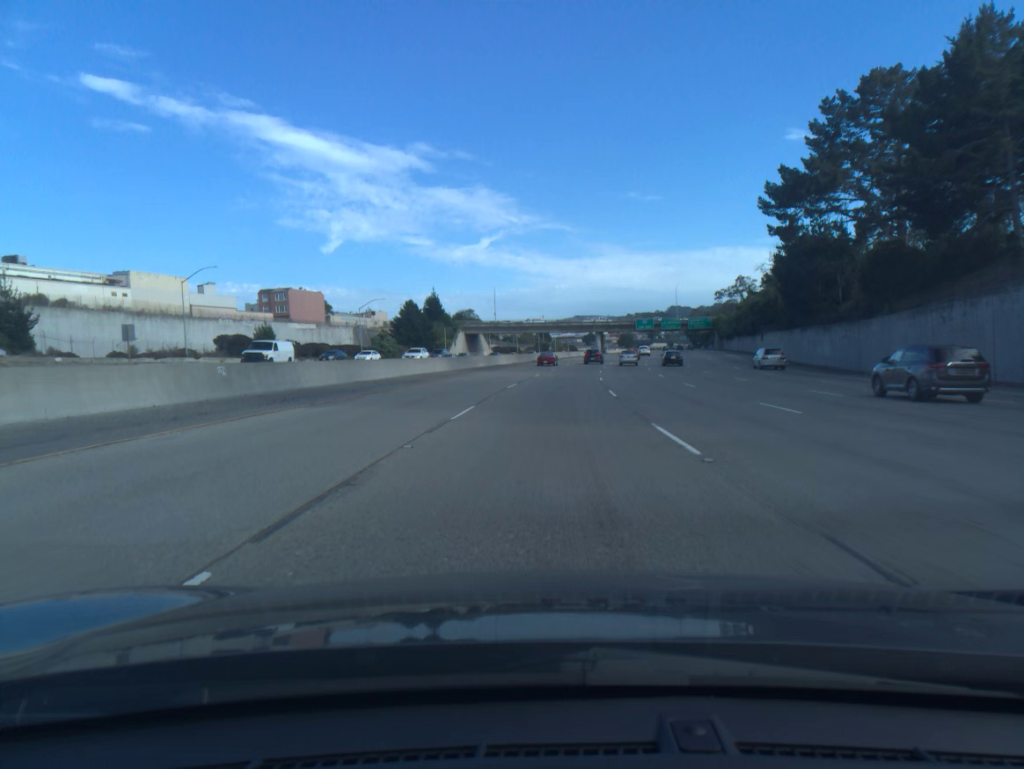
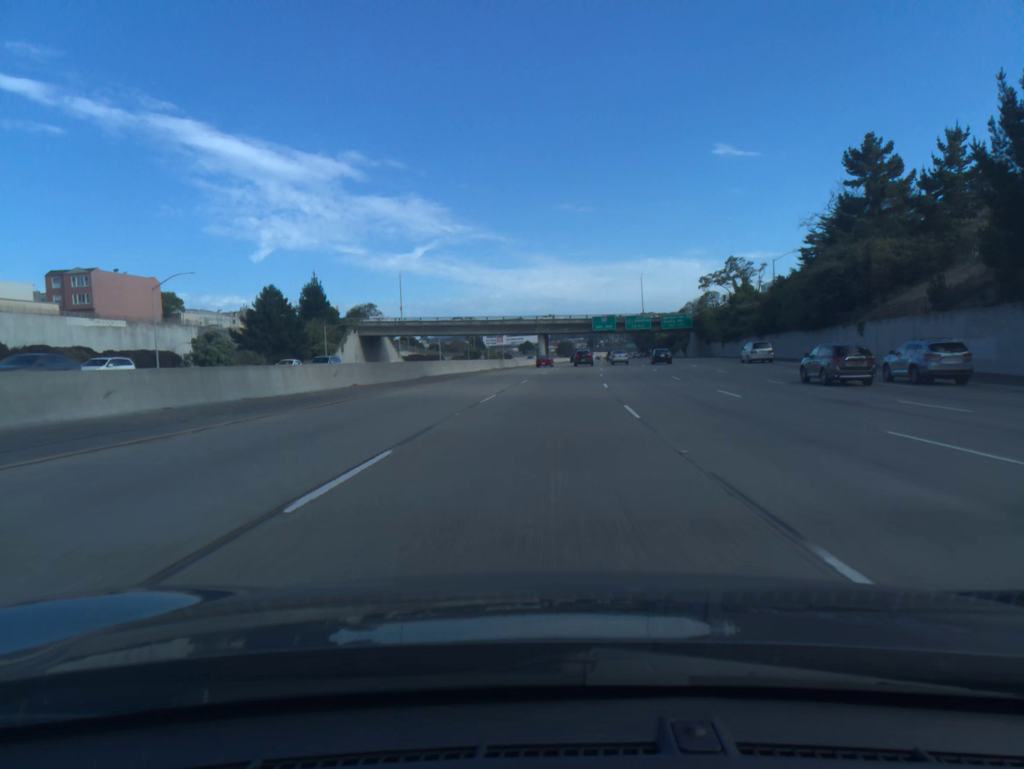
(+2.3, +52.5) m; +5°
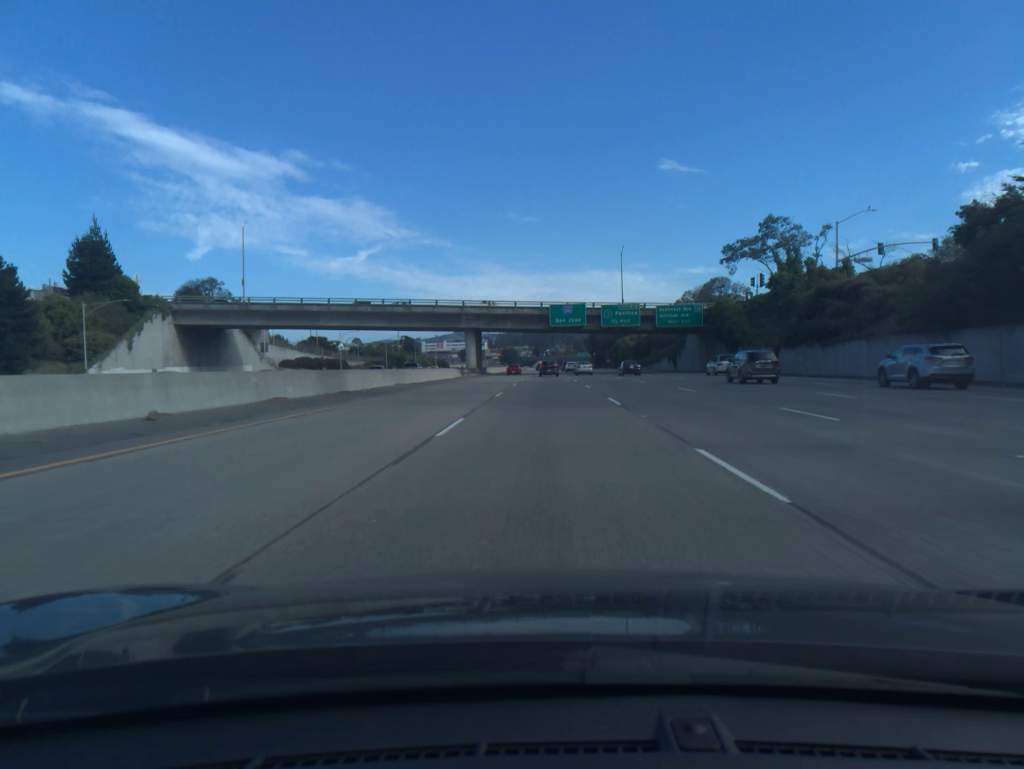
(+2.0, +52.6) m; +4°
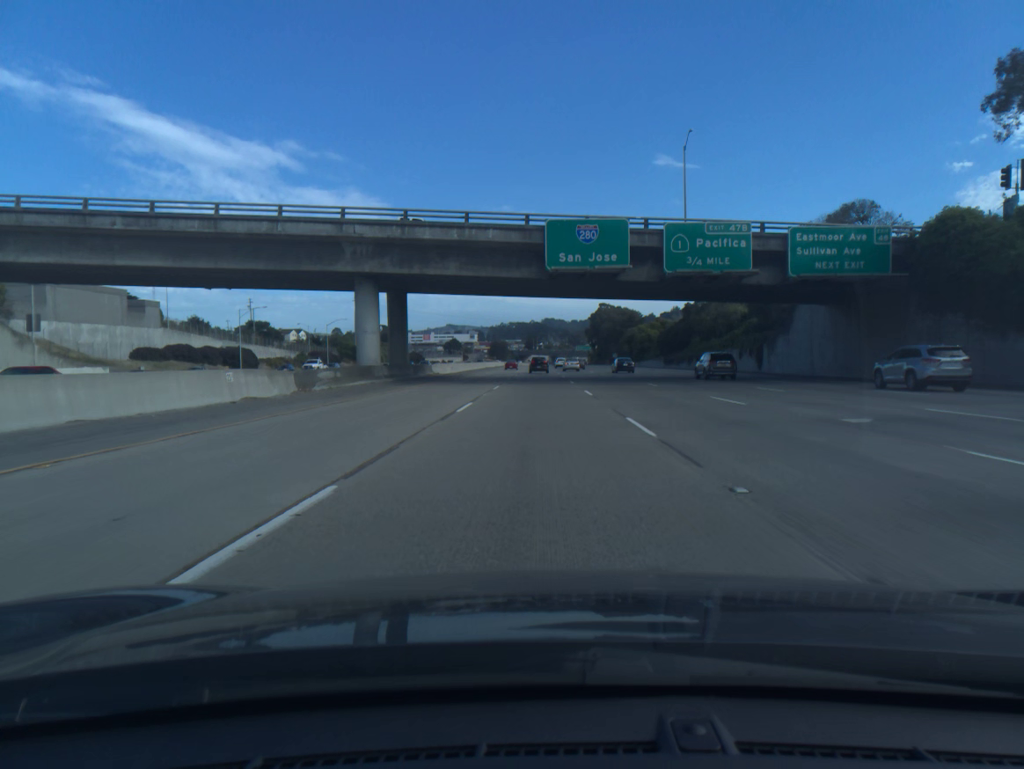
(+0.5, +52.7) m; +1°
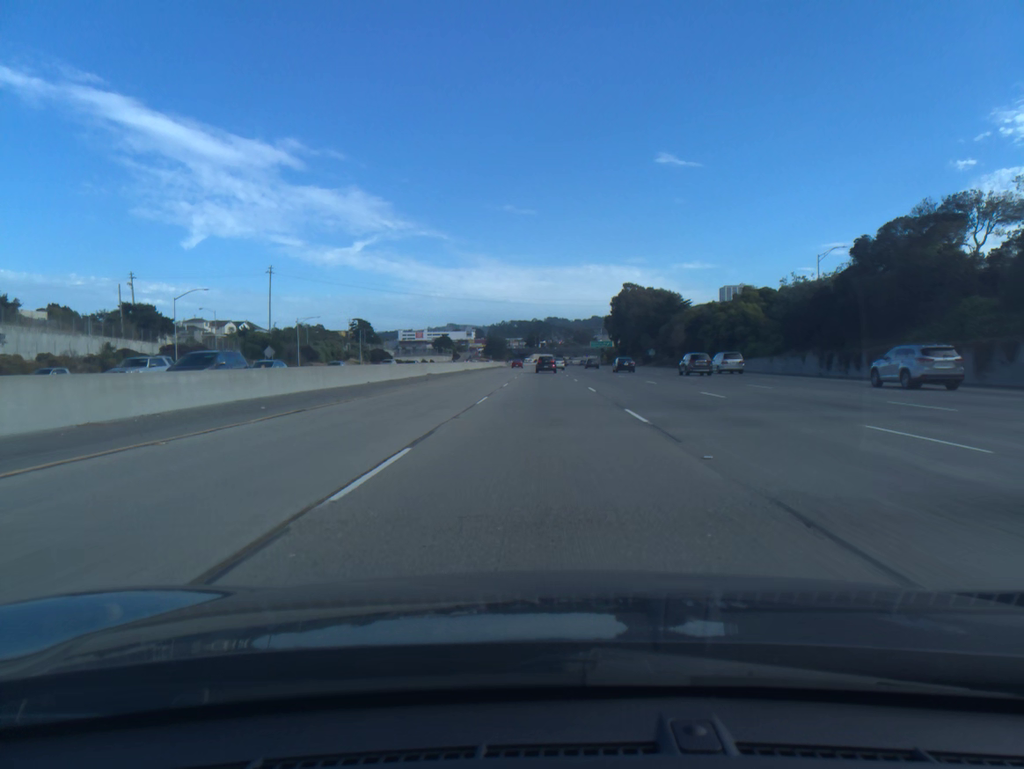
(-0.4, +70.6) m; 0°
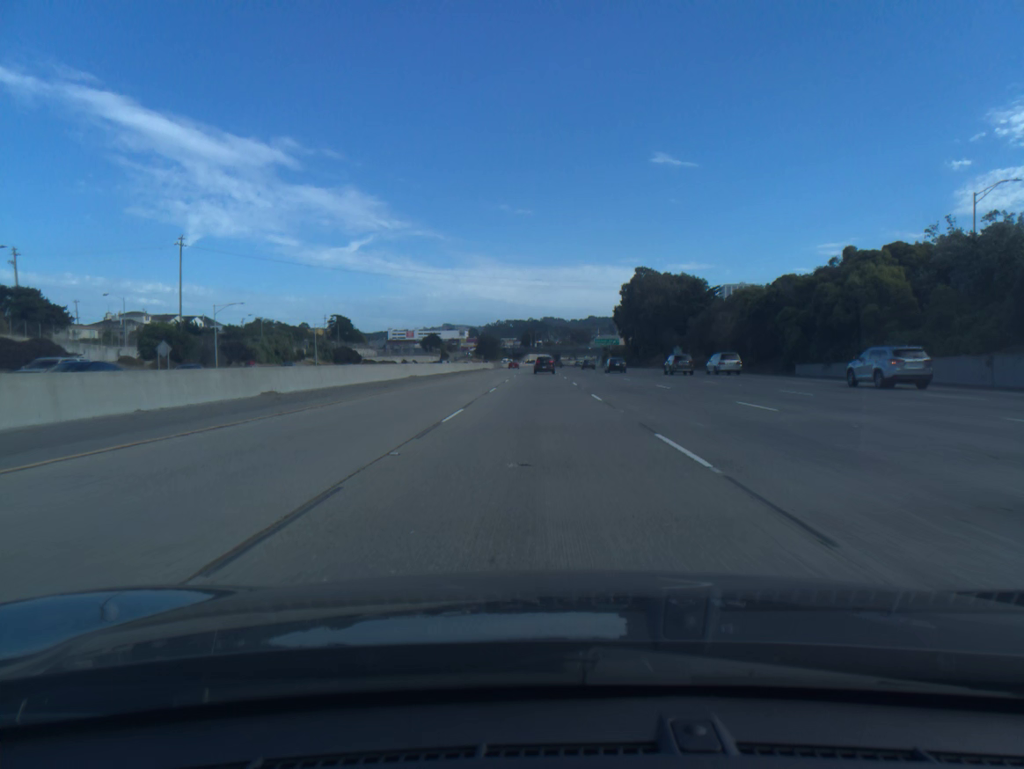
(+0.1, +35.3) m; 0°
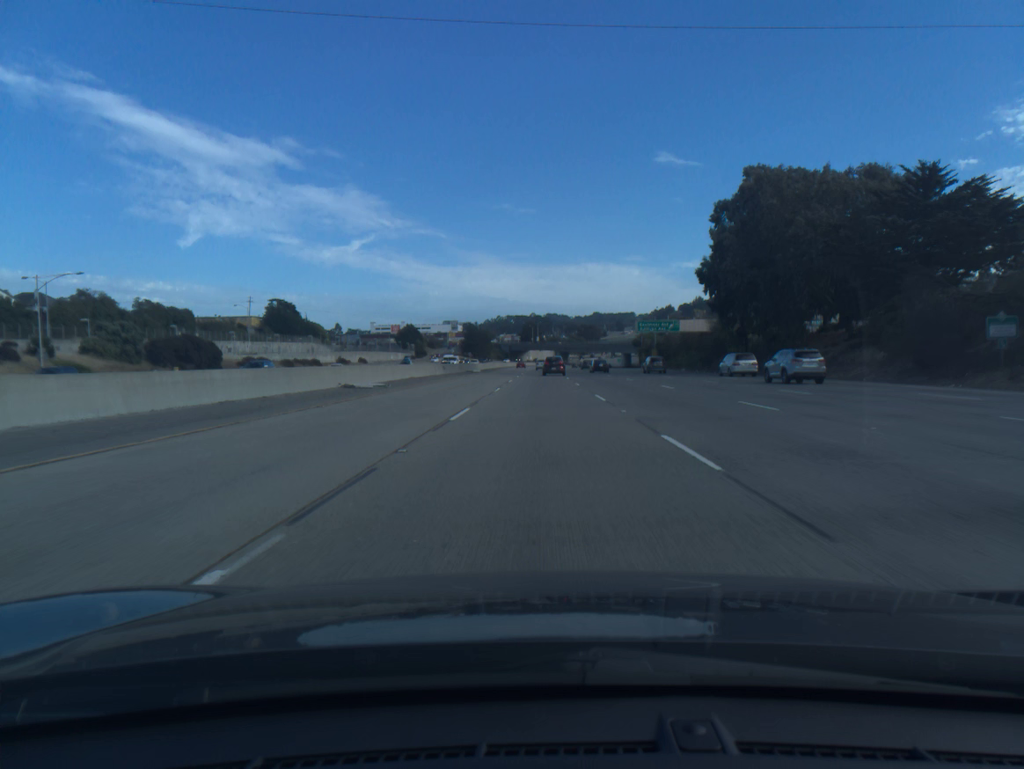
(-0.4, +87.6) m; 0°
